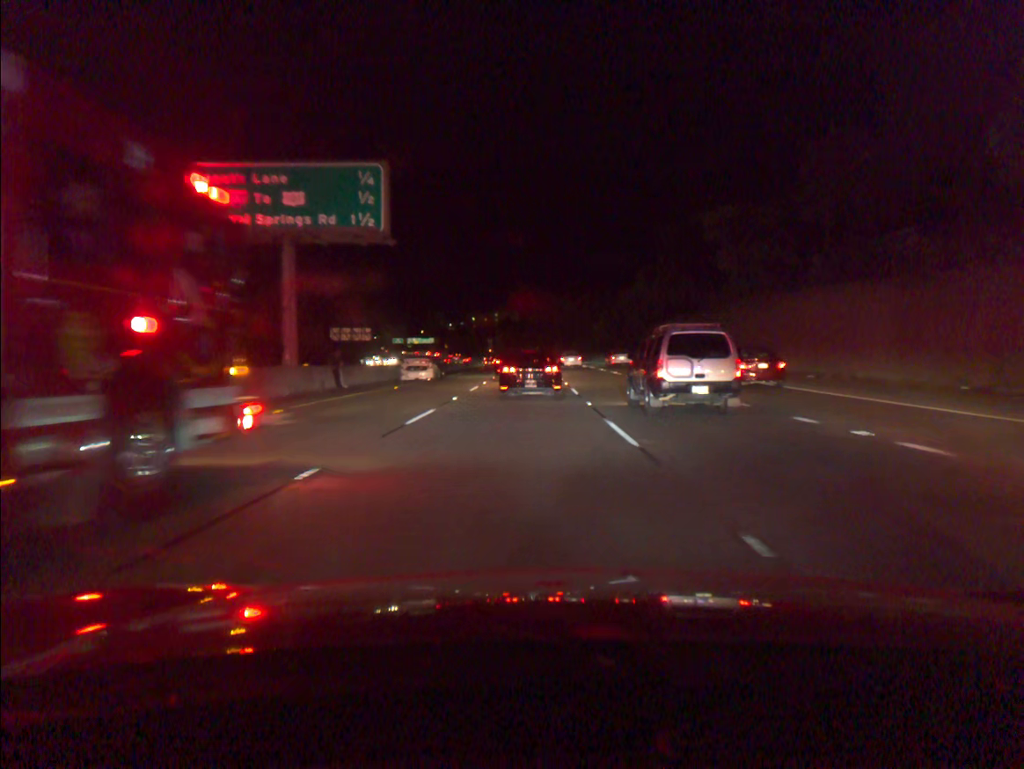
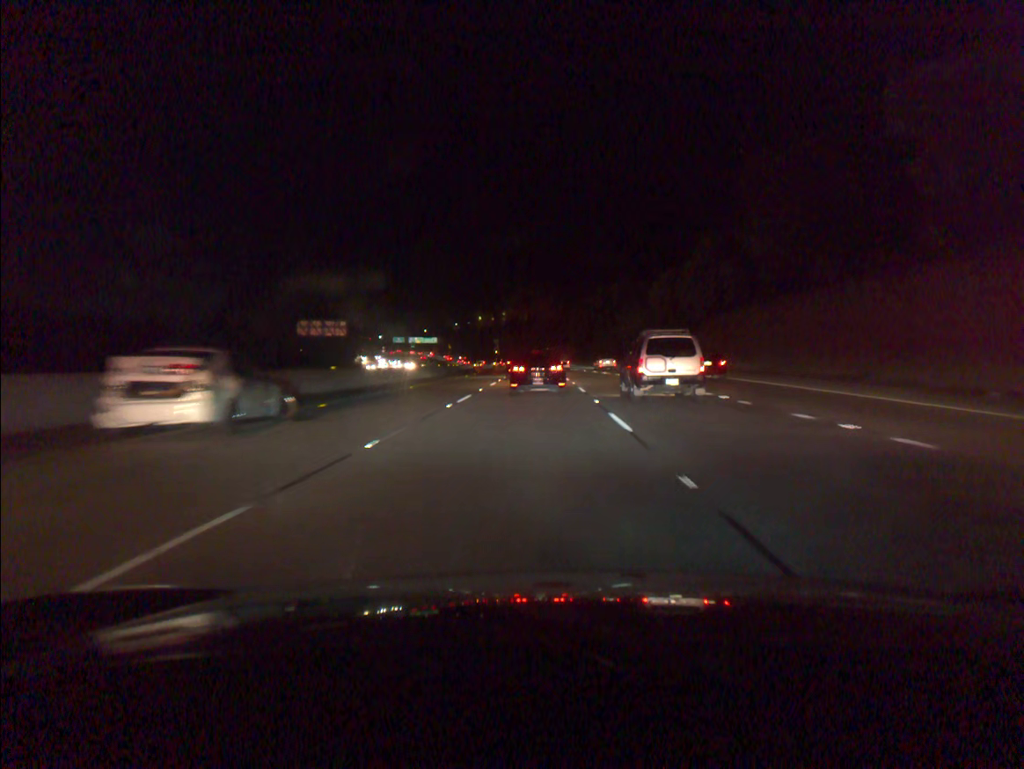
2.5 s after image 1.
(-0.1, +26.3) m; -1°
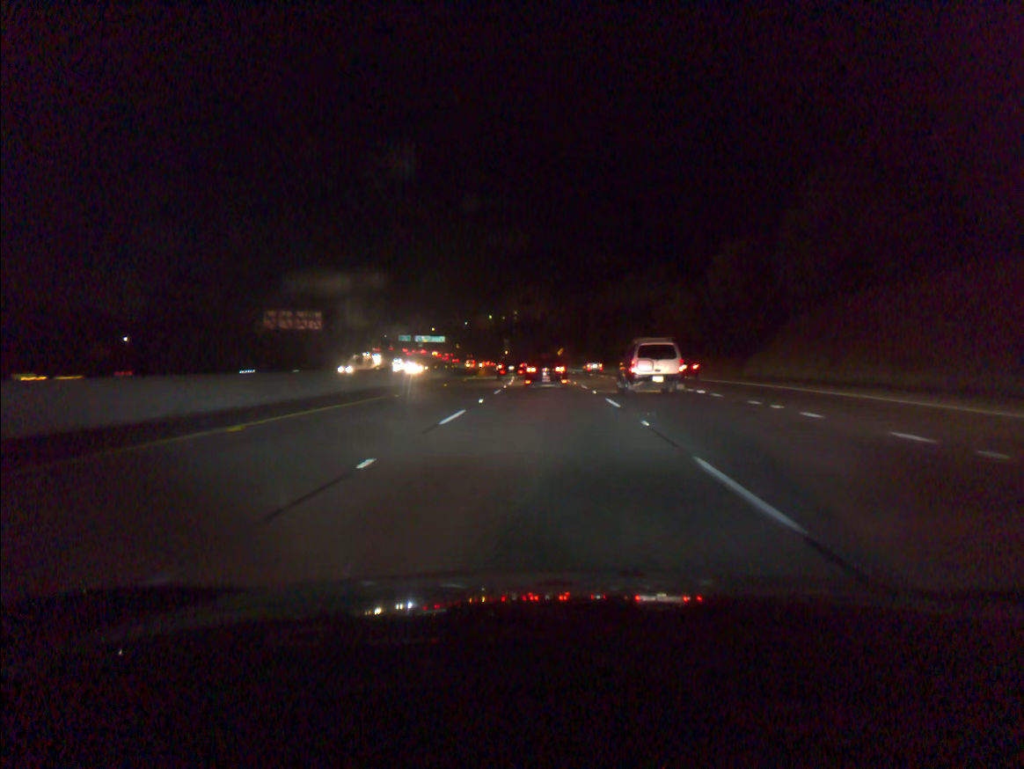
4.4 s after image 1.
(-0.2, +21.6) m; -1°
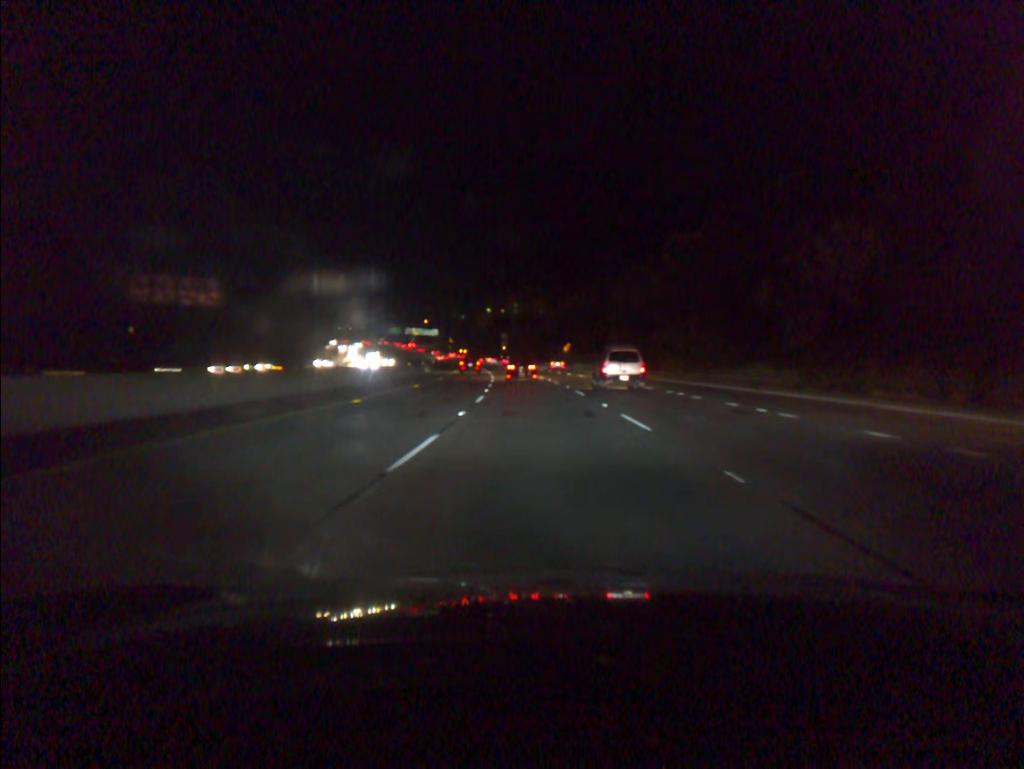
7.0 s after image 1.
(-0.1, +34.7) m; 0°
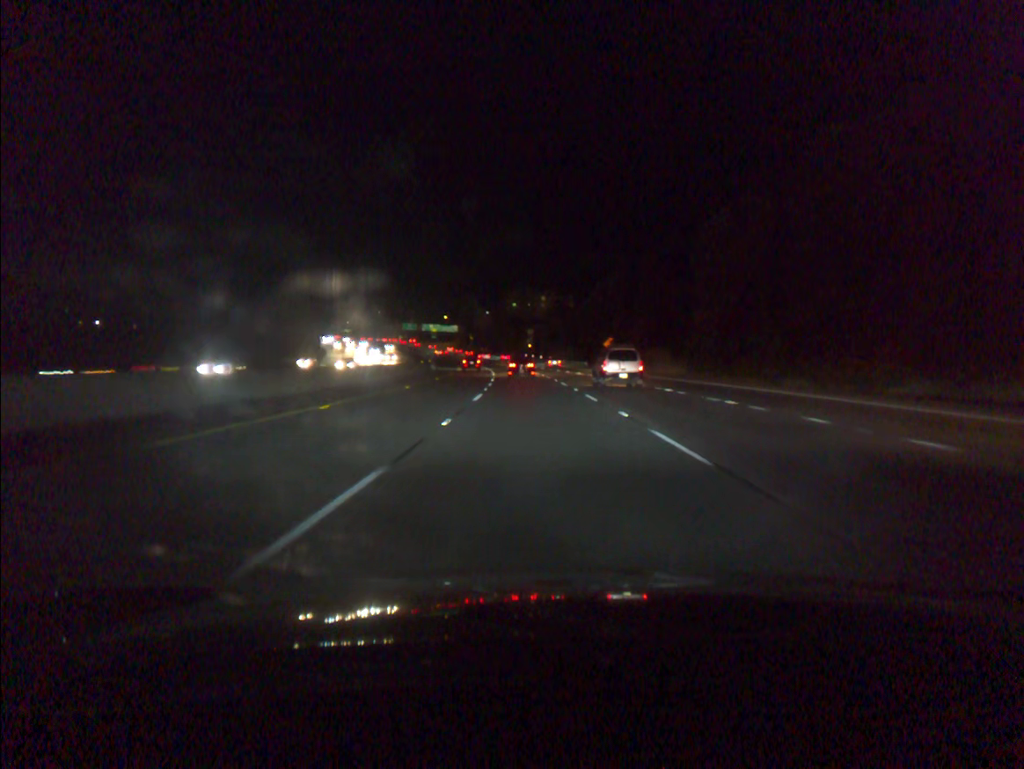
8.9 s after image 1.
(-0.5, +32.9) m; -2°
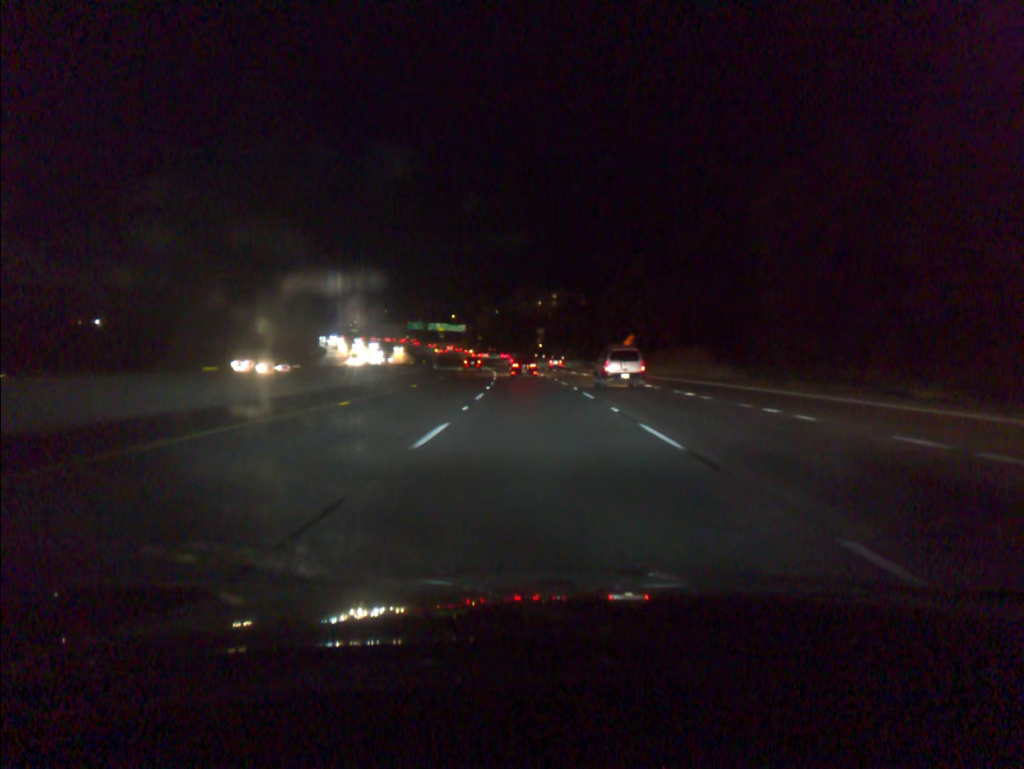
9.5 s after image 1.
(-0.1, +12.5) m; -1°
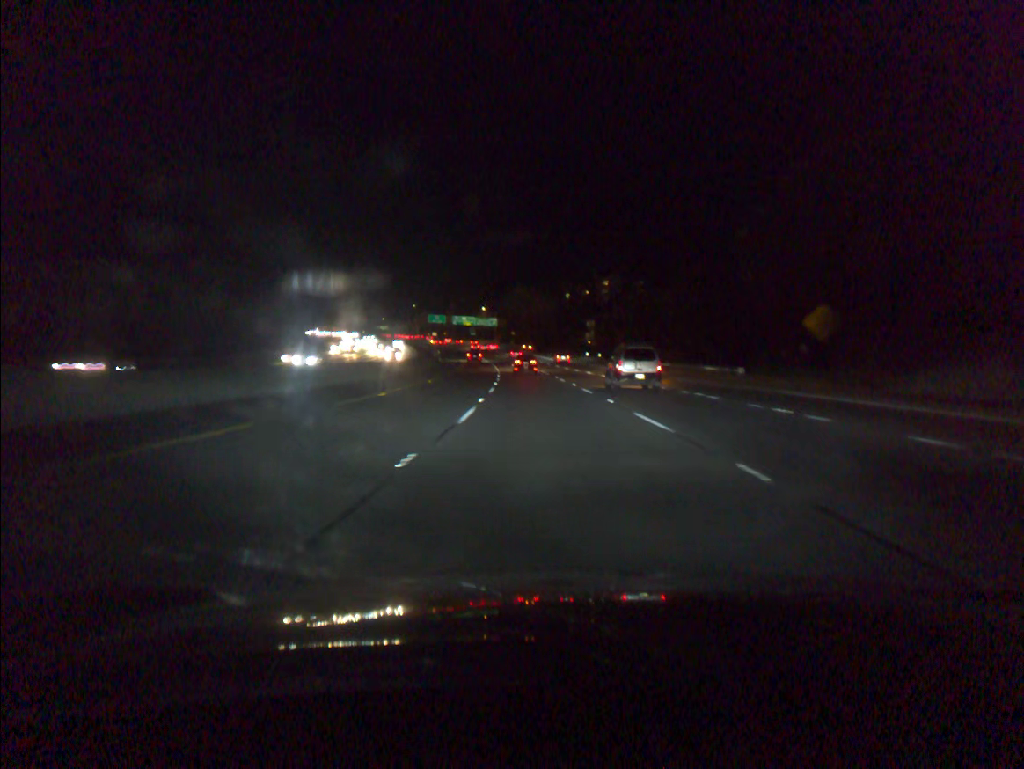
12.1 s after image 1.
(-1.5, +53.9) m; -3°
